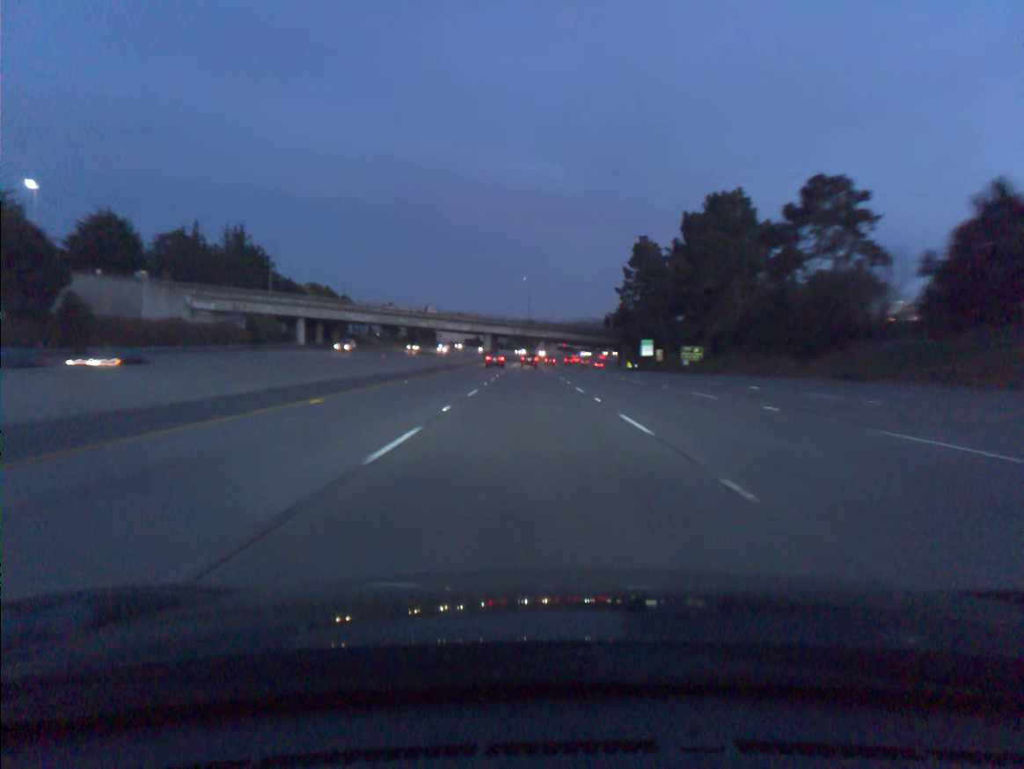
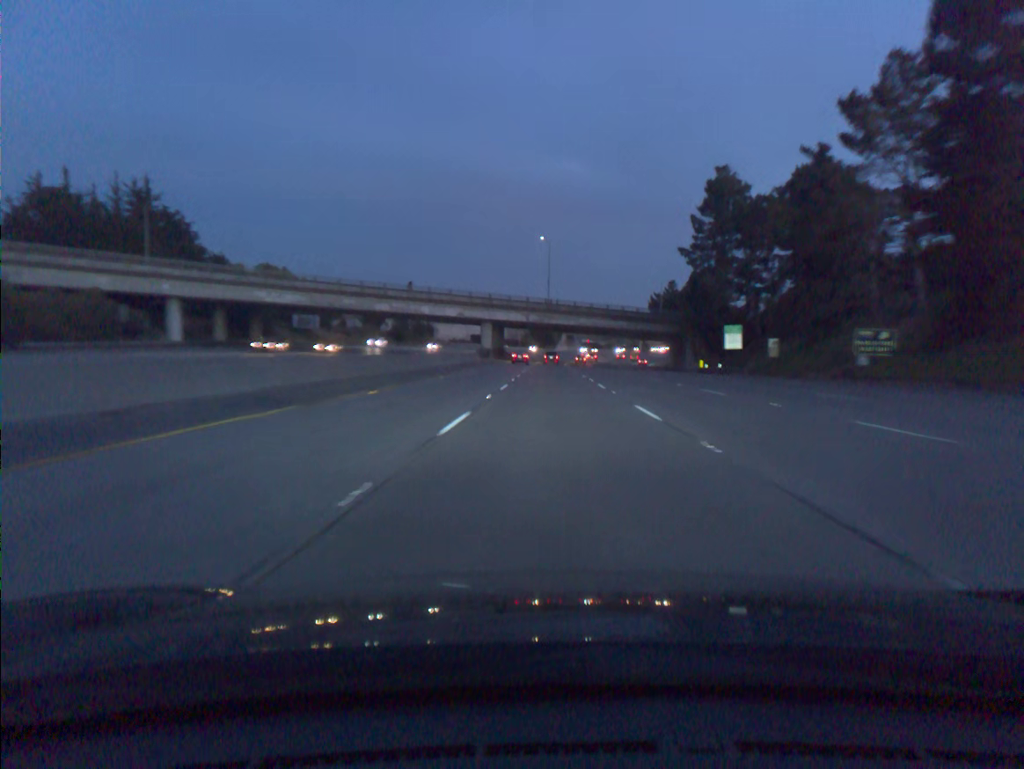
(-1.2, +55.5) m; -1°
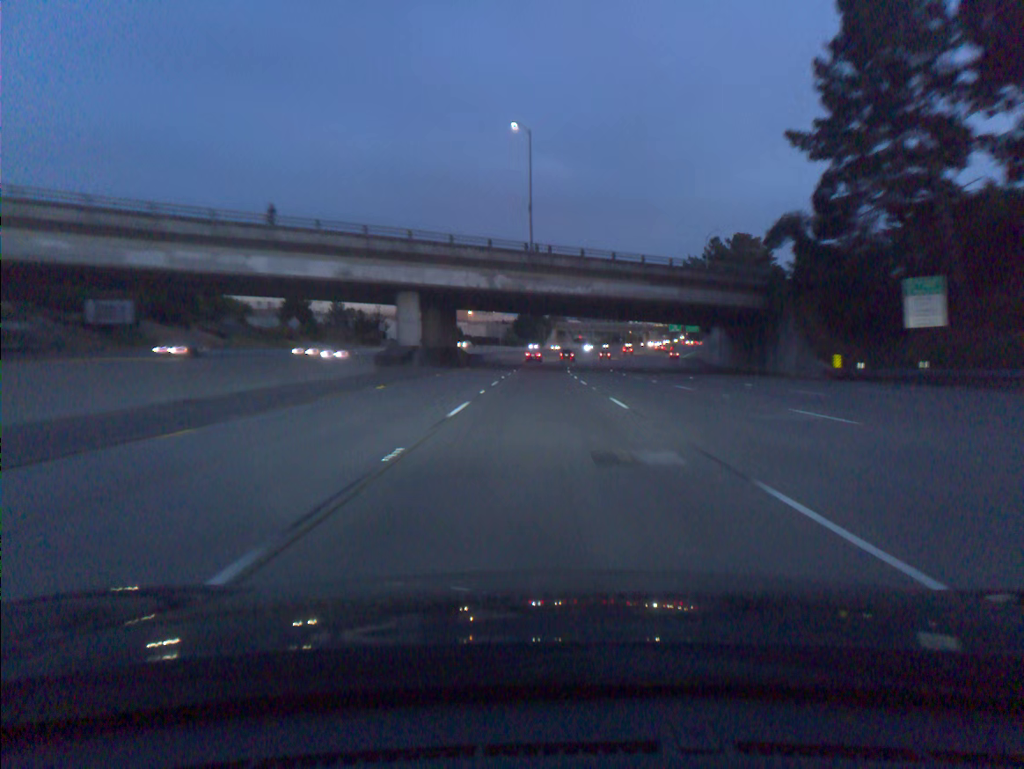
(+0.5, +55.4) m; +1°
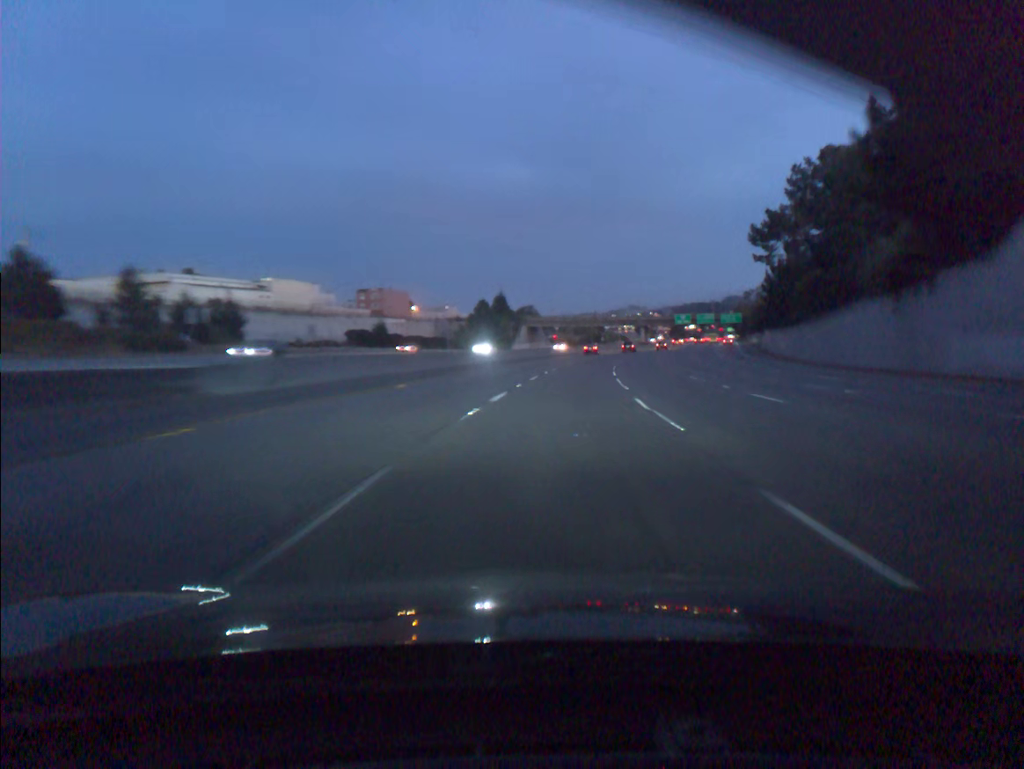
(+0.6, +73.6) m; +2°
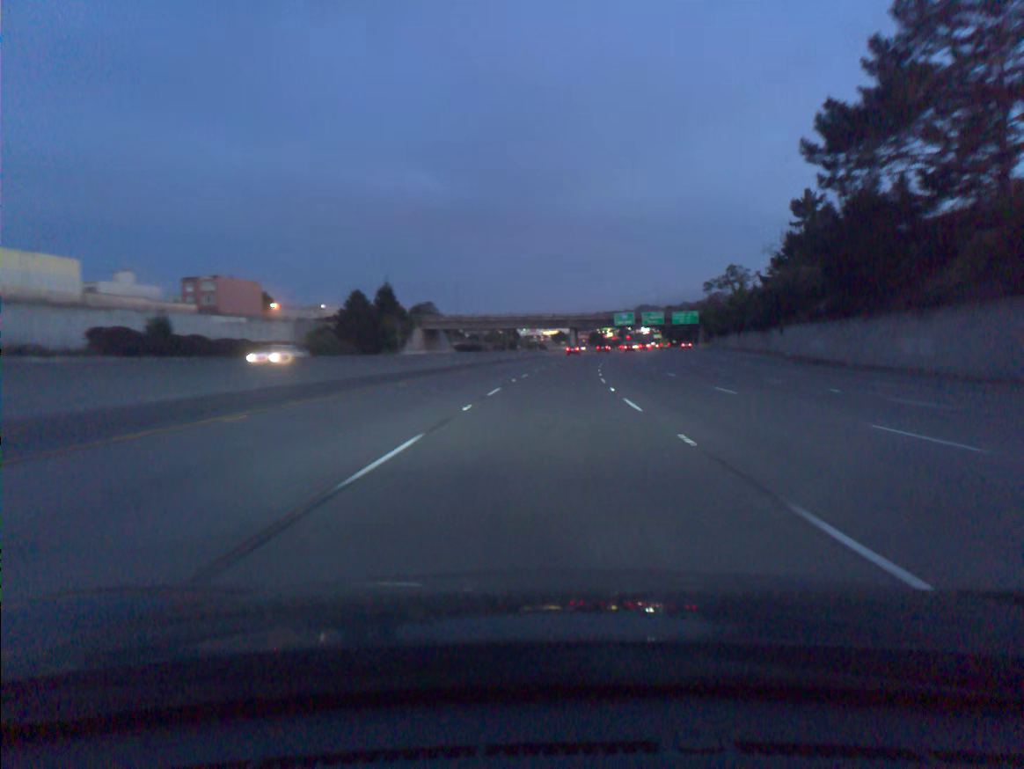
(+3.0, +54.9) m; +6°
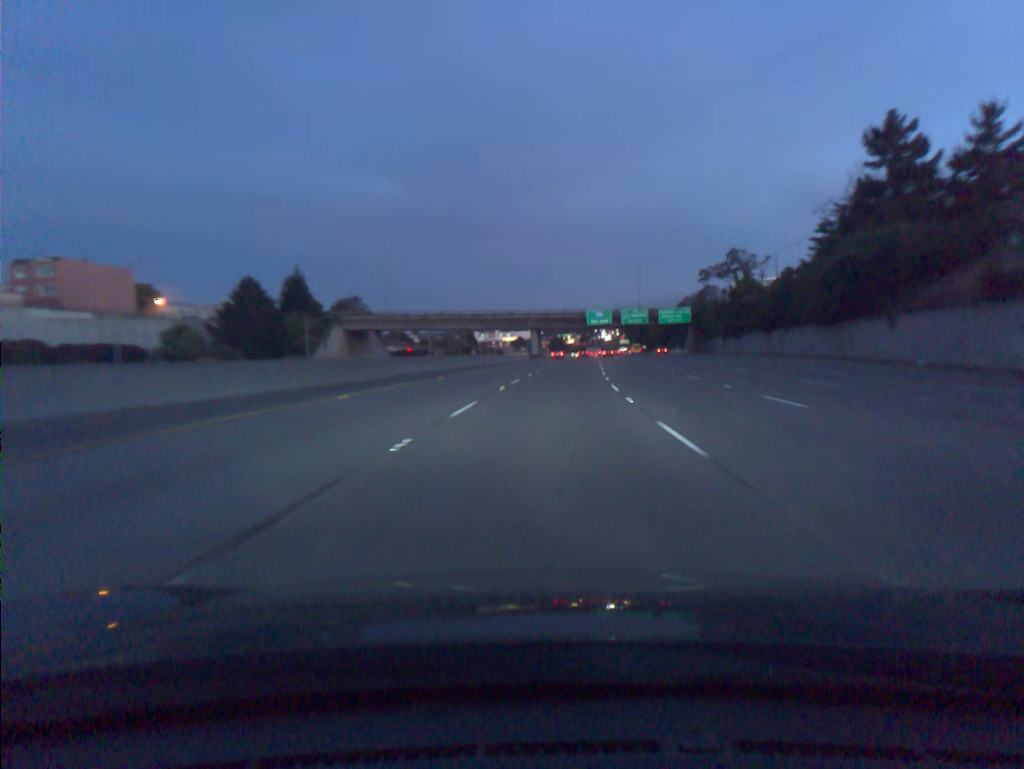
(+1.0, +36.5) m; +3°
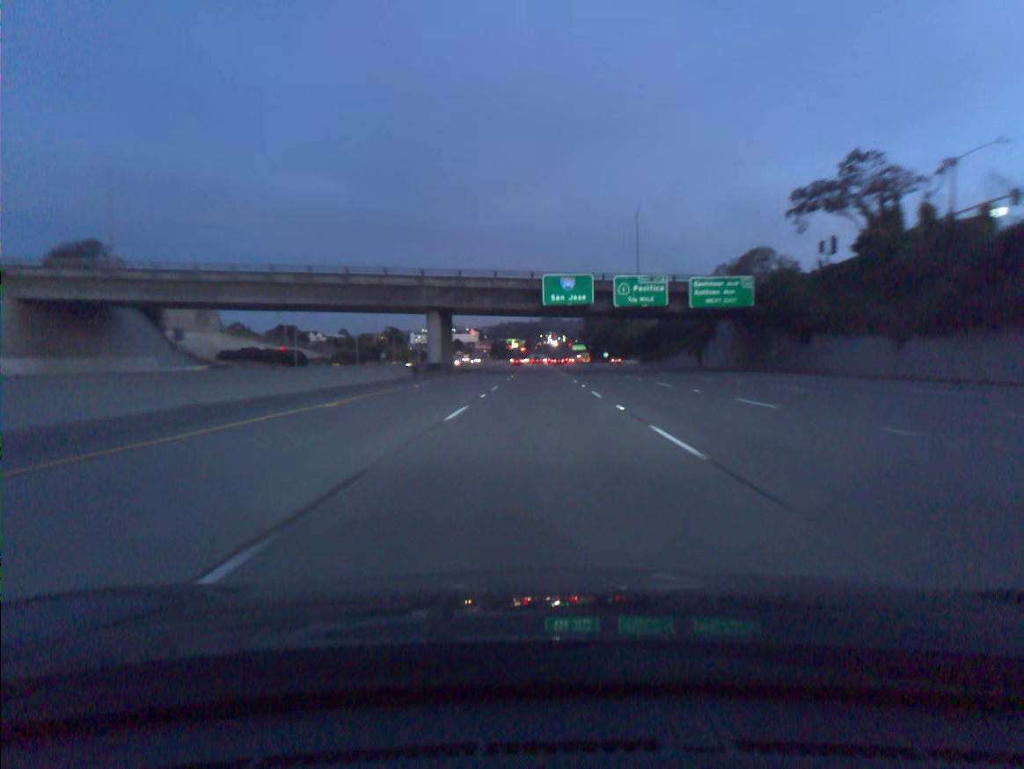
(+3.3, +72.7) m; +4°
